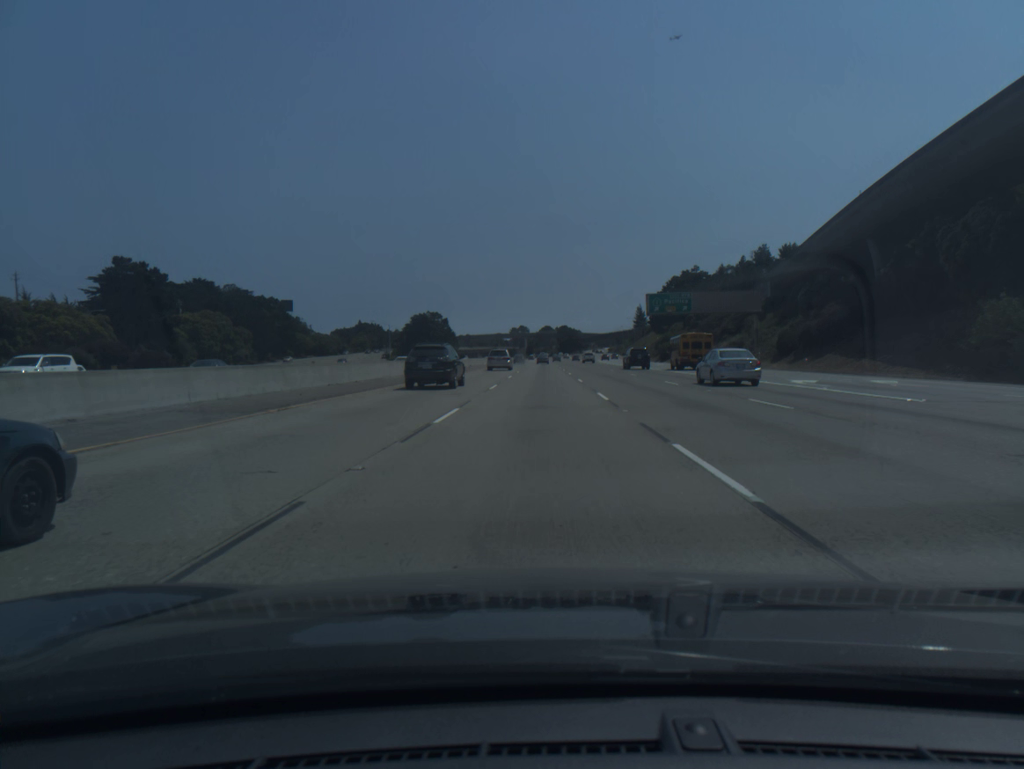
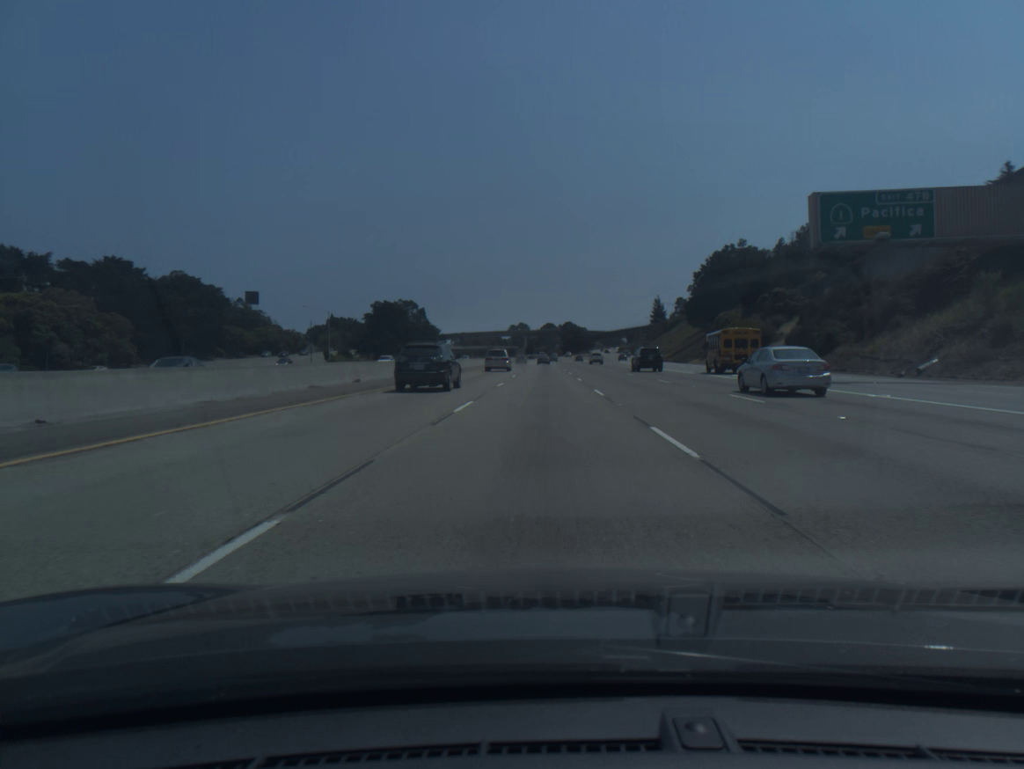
(-0.1, +55.9) m; 0°
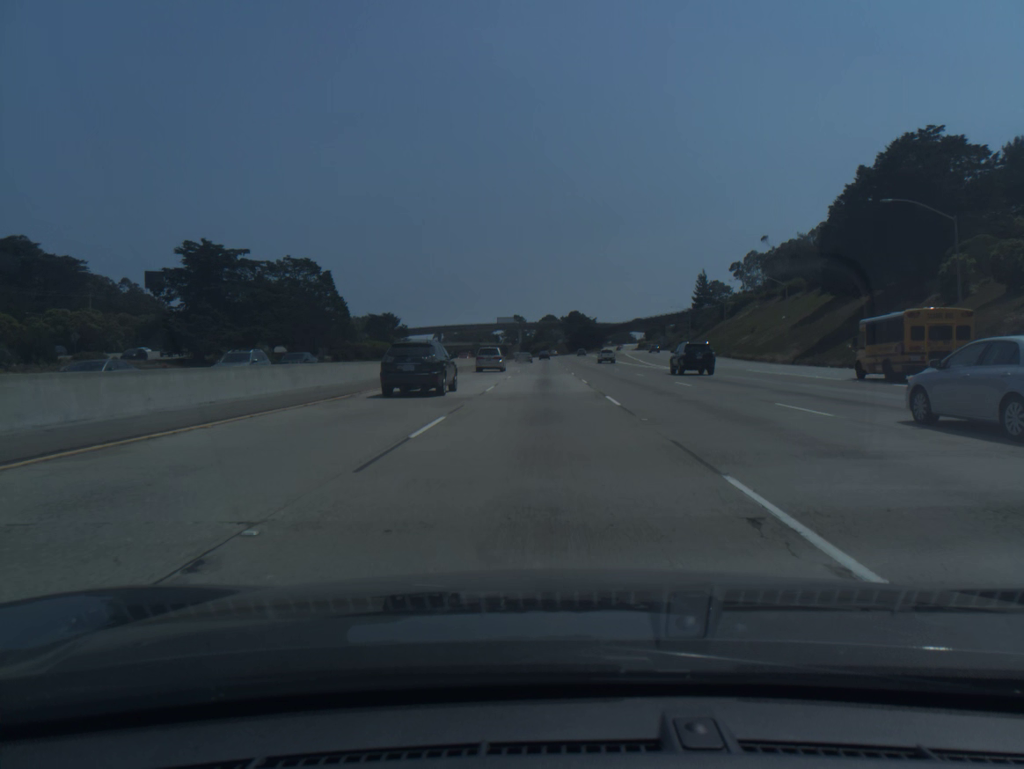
(+0.1, +92.9) m; 0°
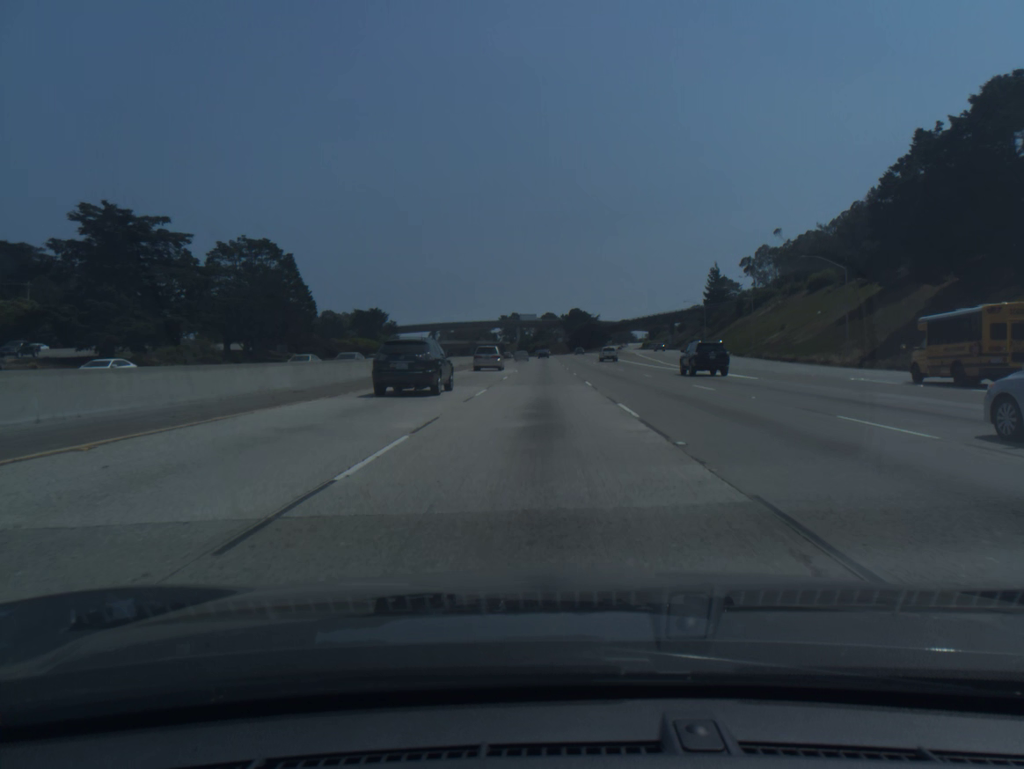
(0.0, +18.5) m; 0°
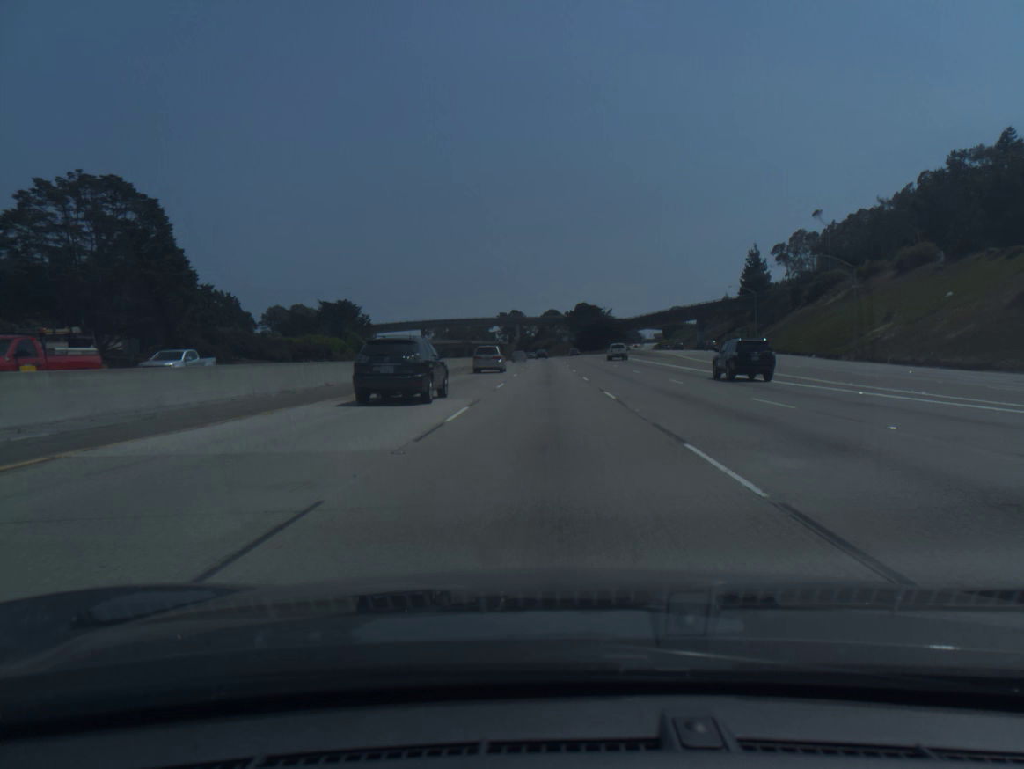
(-0.1, +37.1) m; 0°
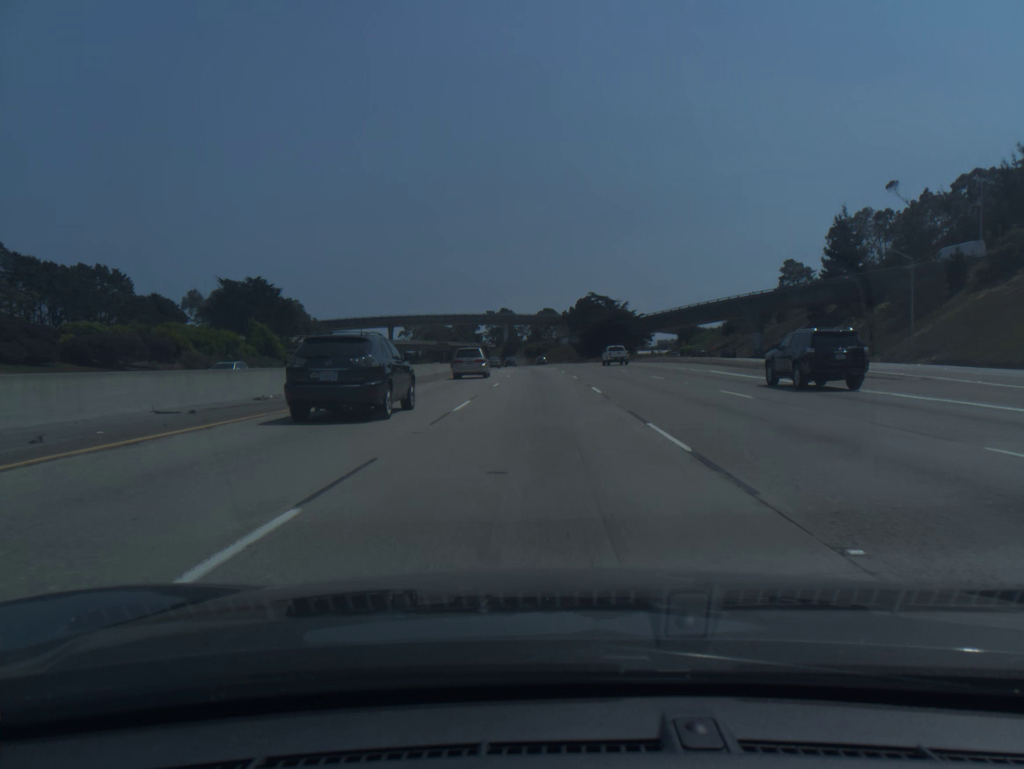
(+0.2, +55.6) m; 0°
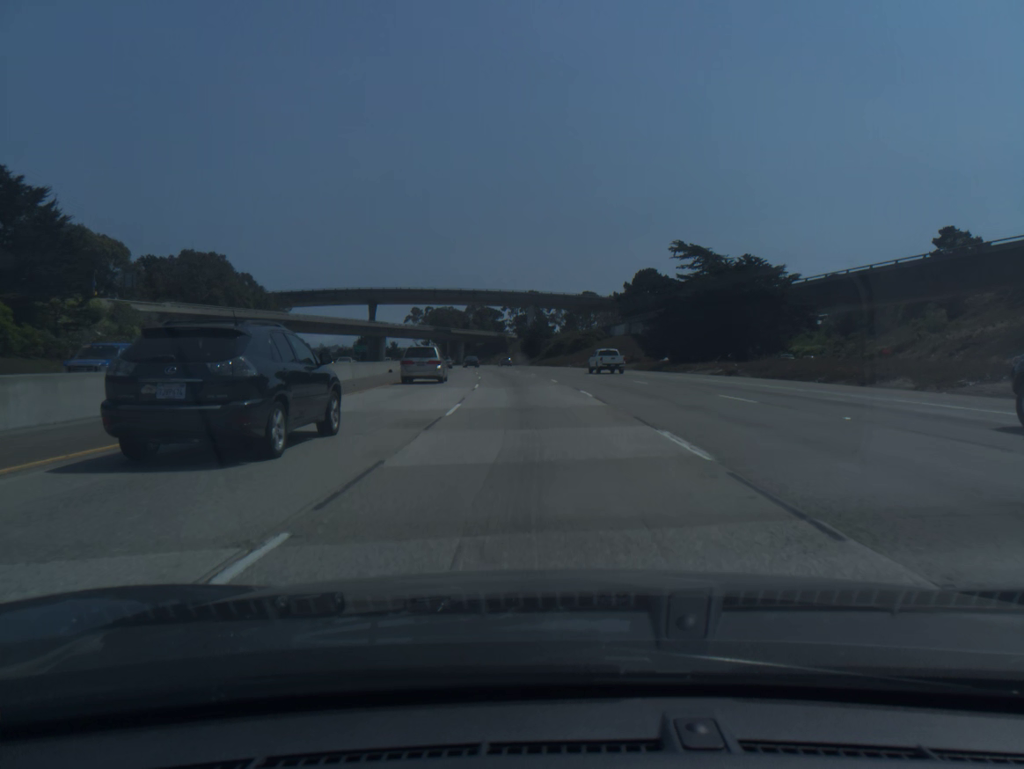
(-1.0, +73.8) m; -2°
